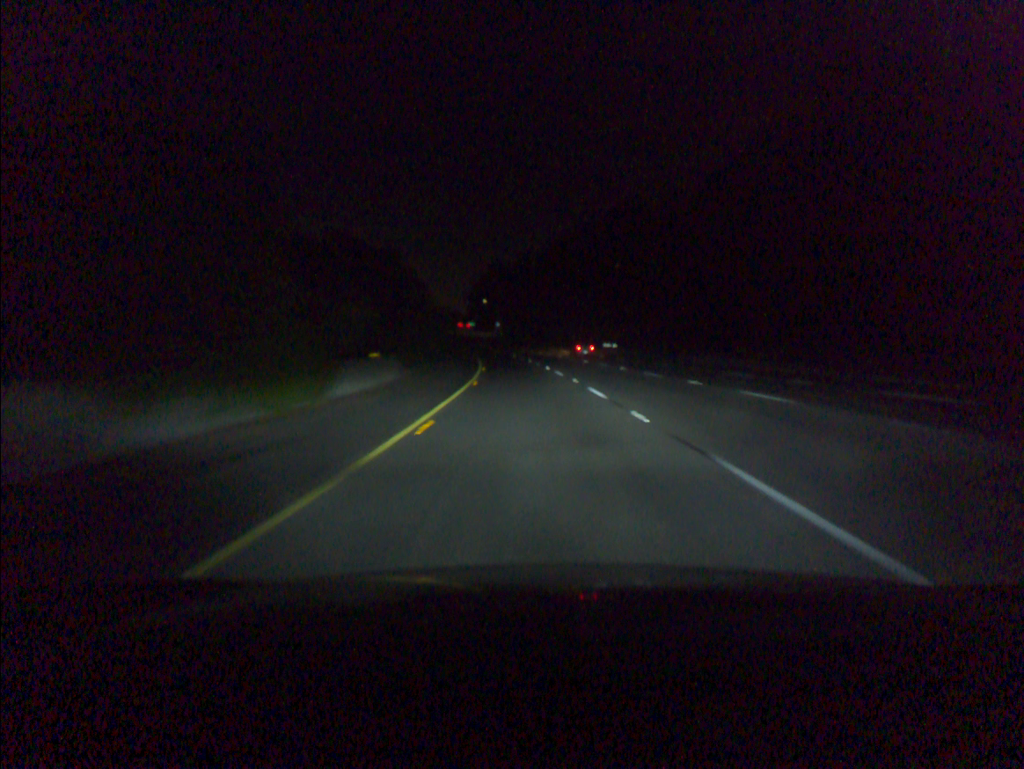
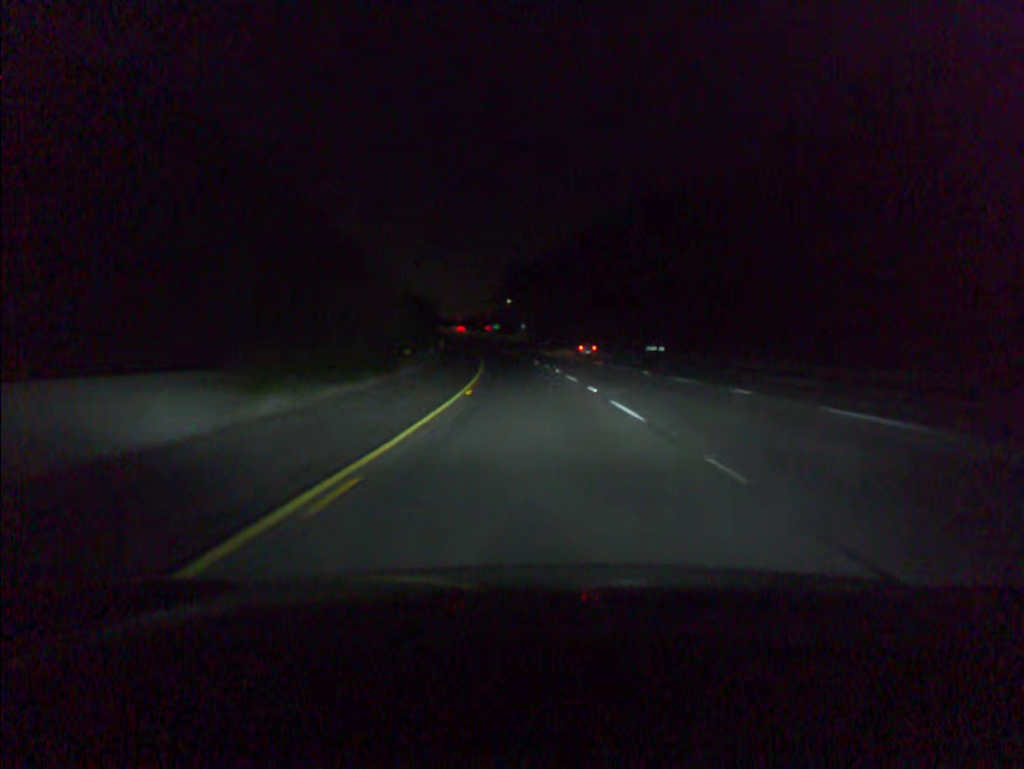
(-0.4, +20.0) m; -2°
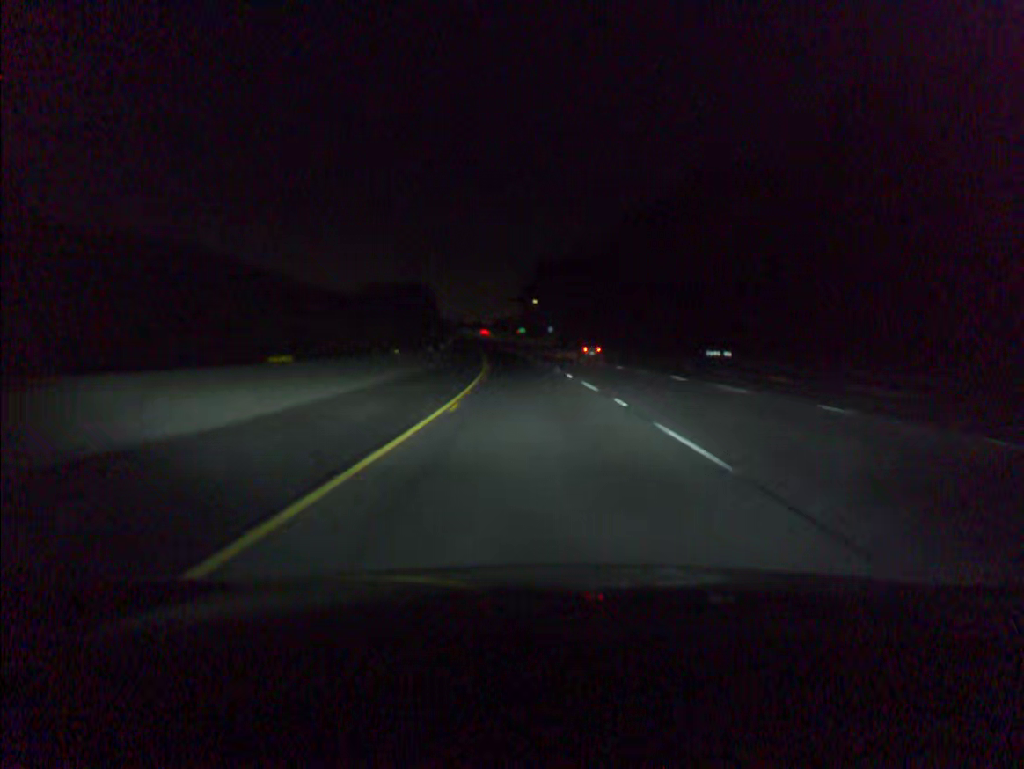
(-0.4, +20.0) m; -2°
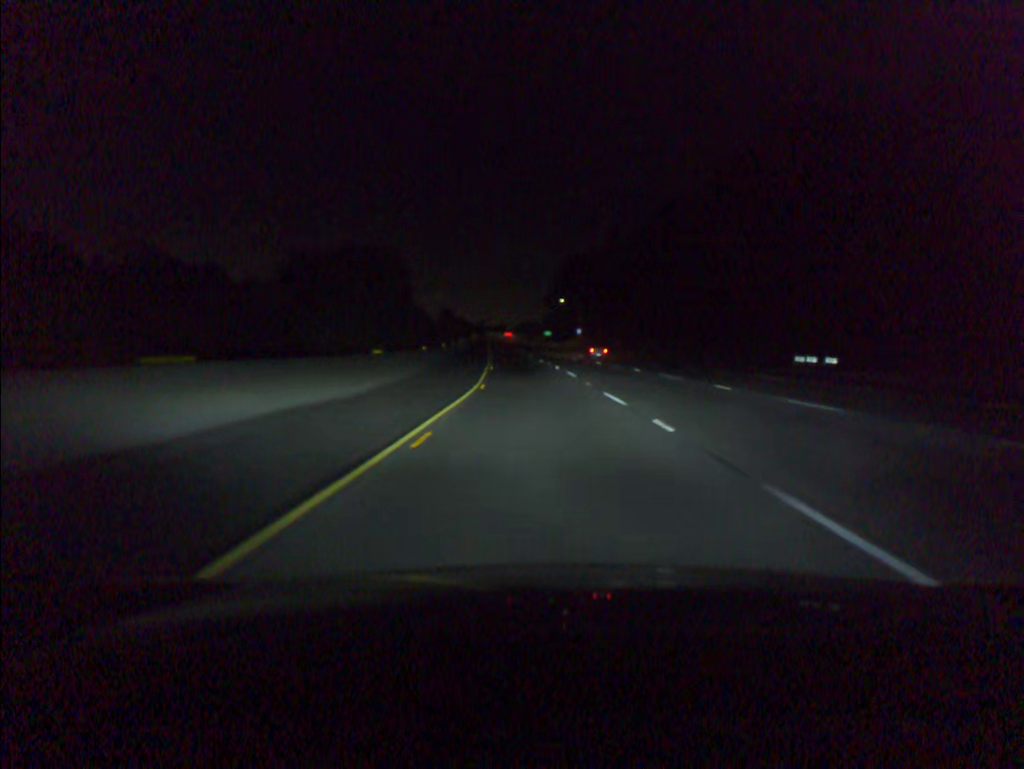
(-0.3, +20.0) m; -2°
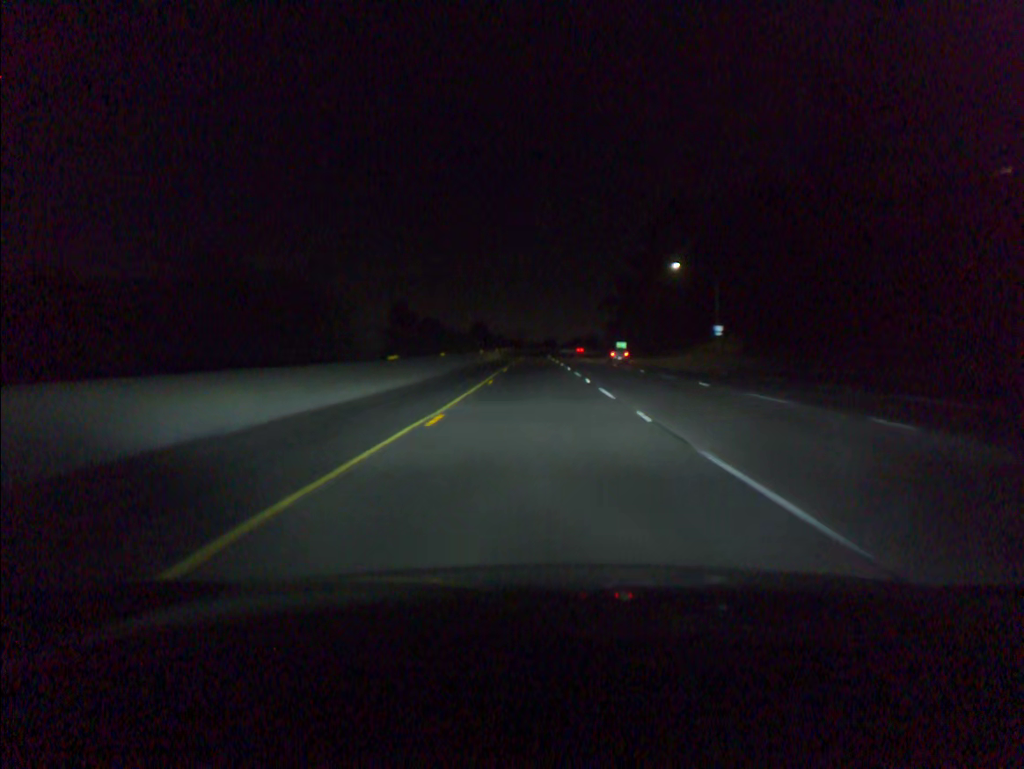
(-5.0, +99.3) m; -4°
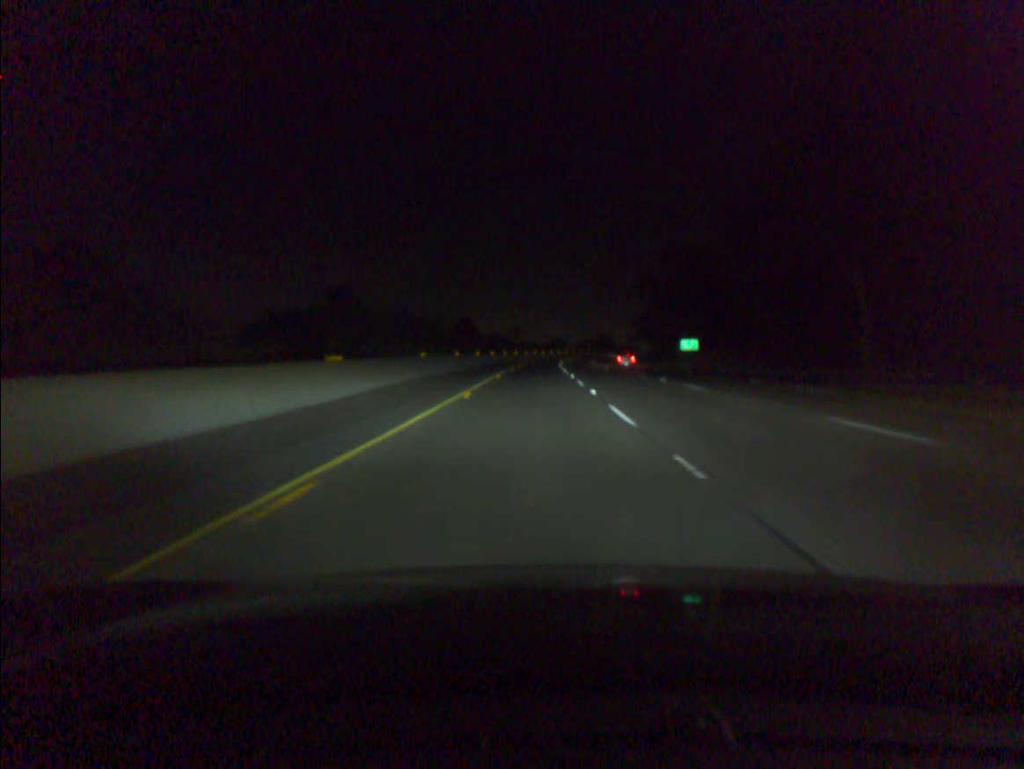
(-0.4, +79.6) m; 0°
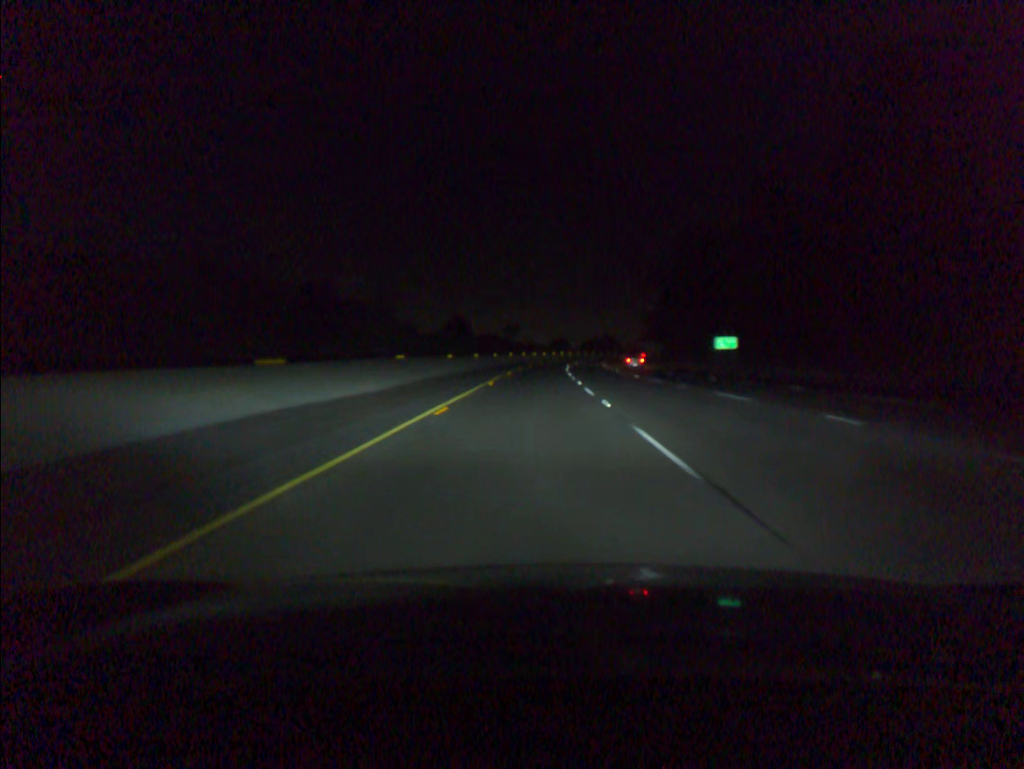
(0.0, +20.0) m; 0°
